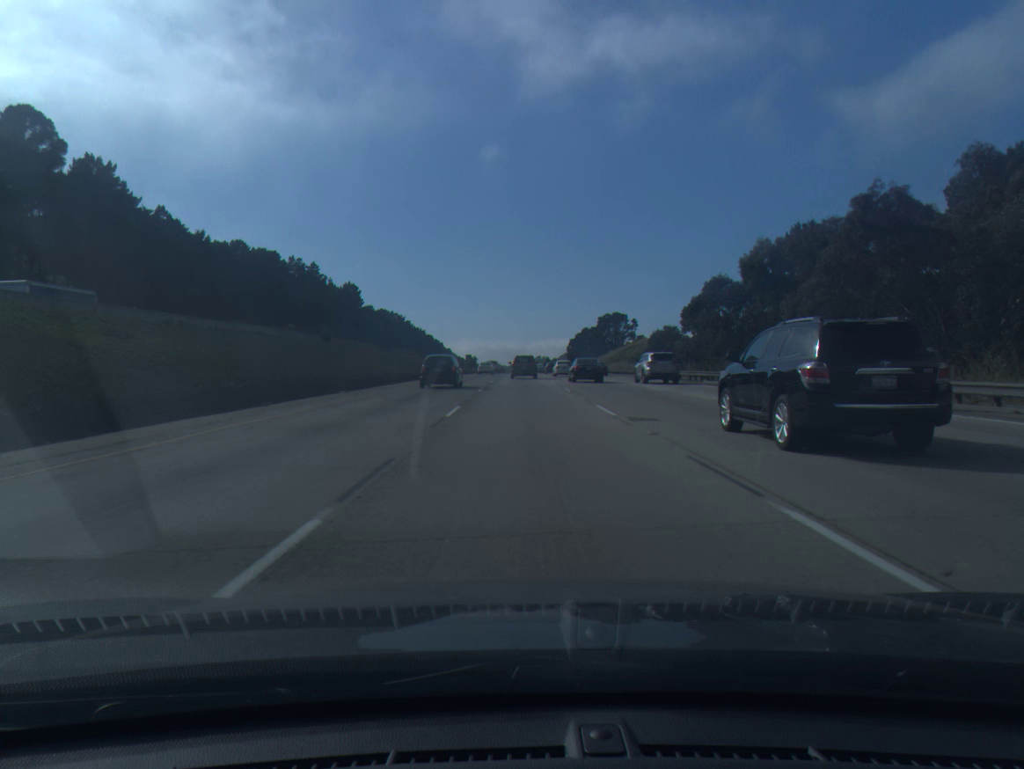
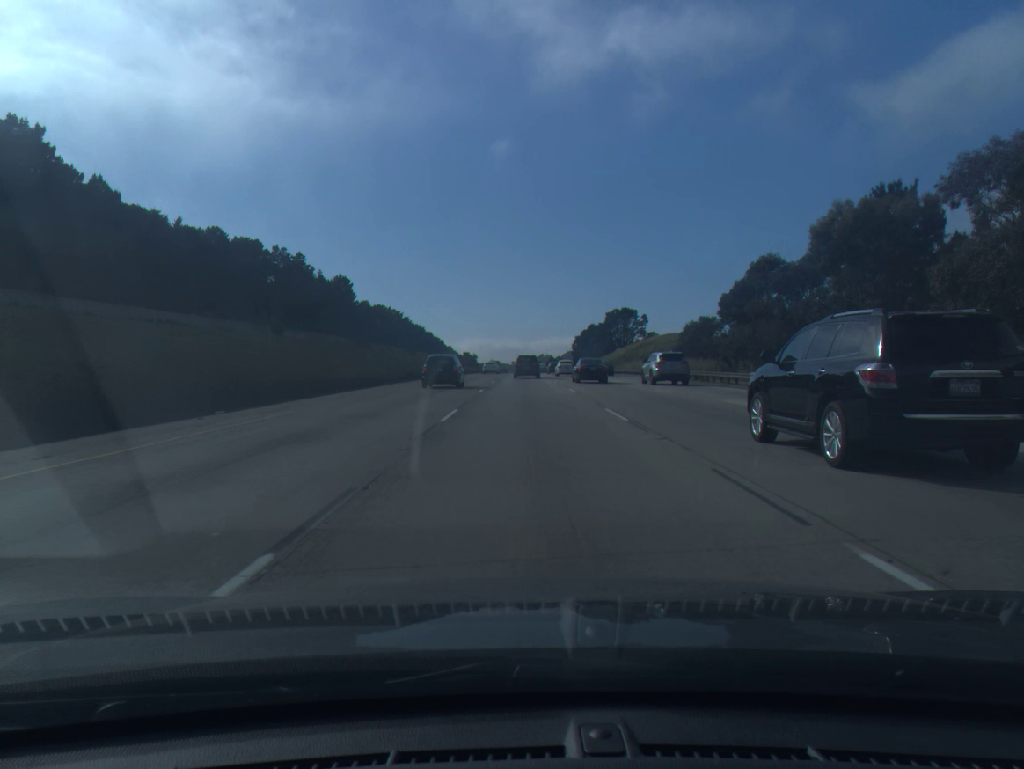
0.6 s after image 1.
(0.0, +15.9) m; 0°
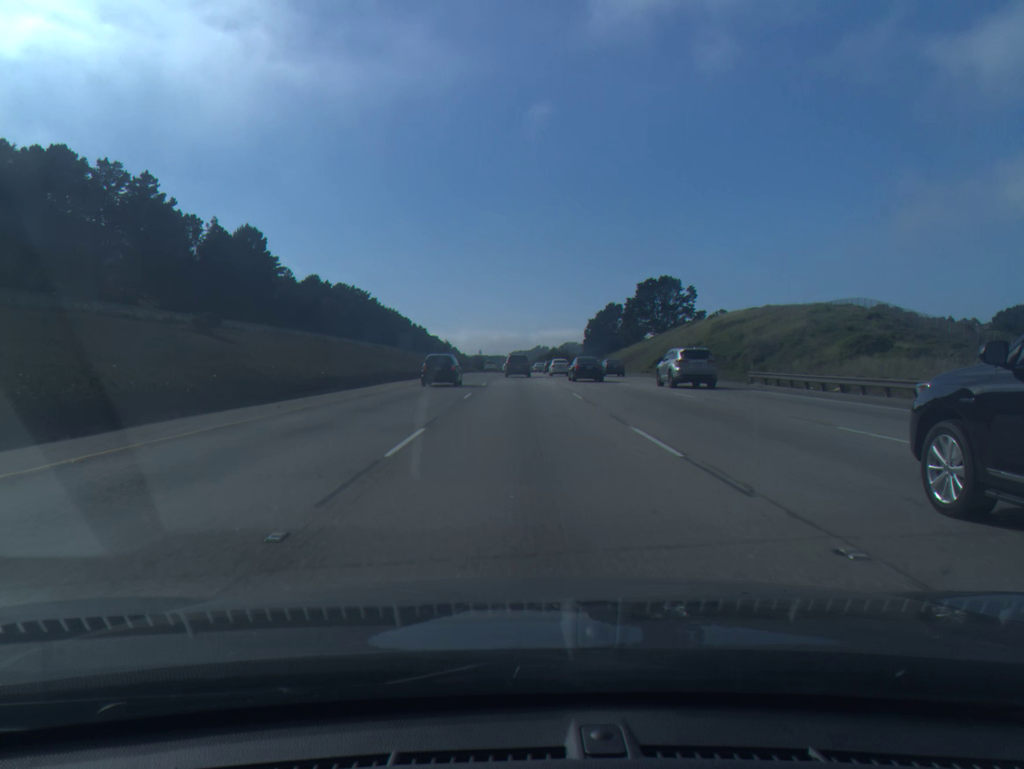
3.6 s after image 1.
(+0.1, +78.8) m; 0°
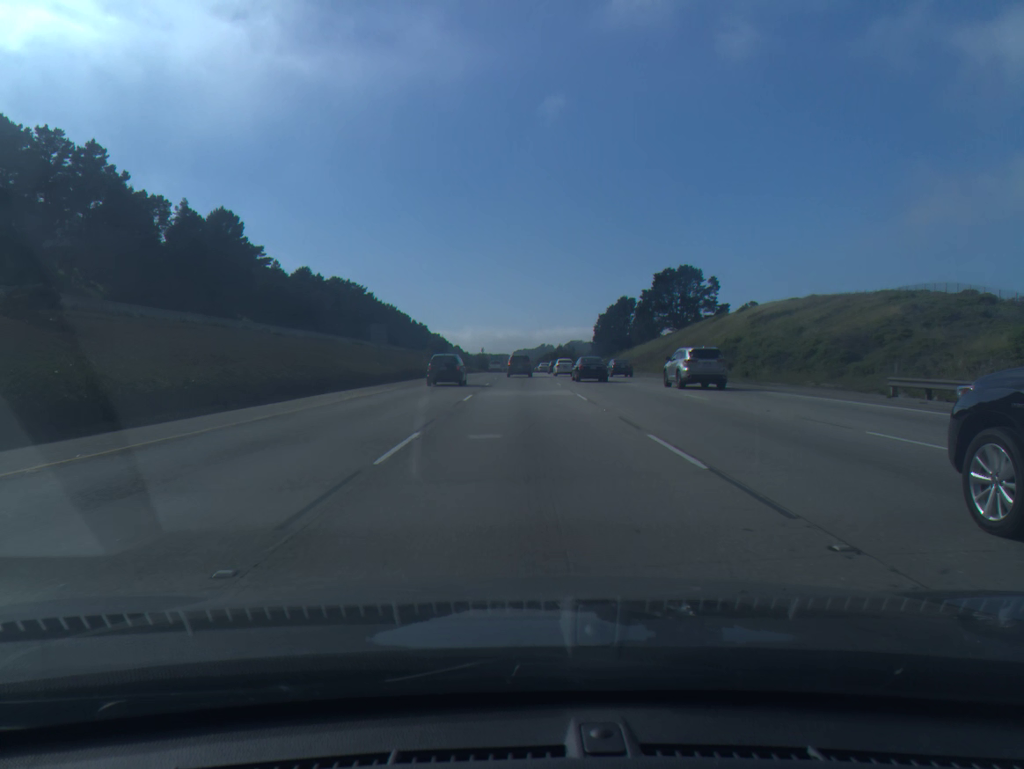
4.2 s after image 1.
(0.0, +15.7) m; 0°
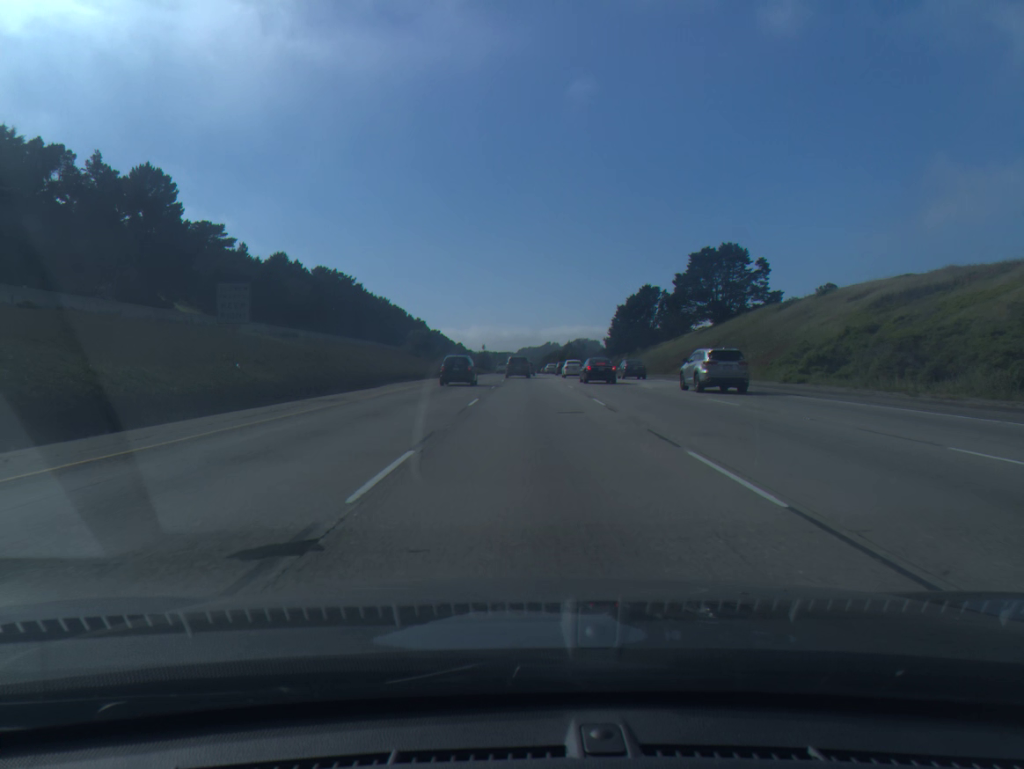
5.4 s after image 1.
(-0.2, +31.5) m; 0°
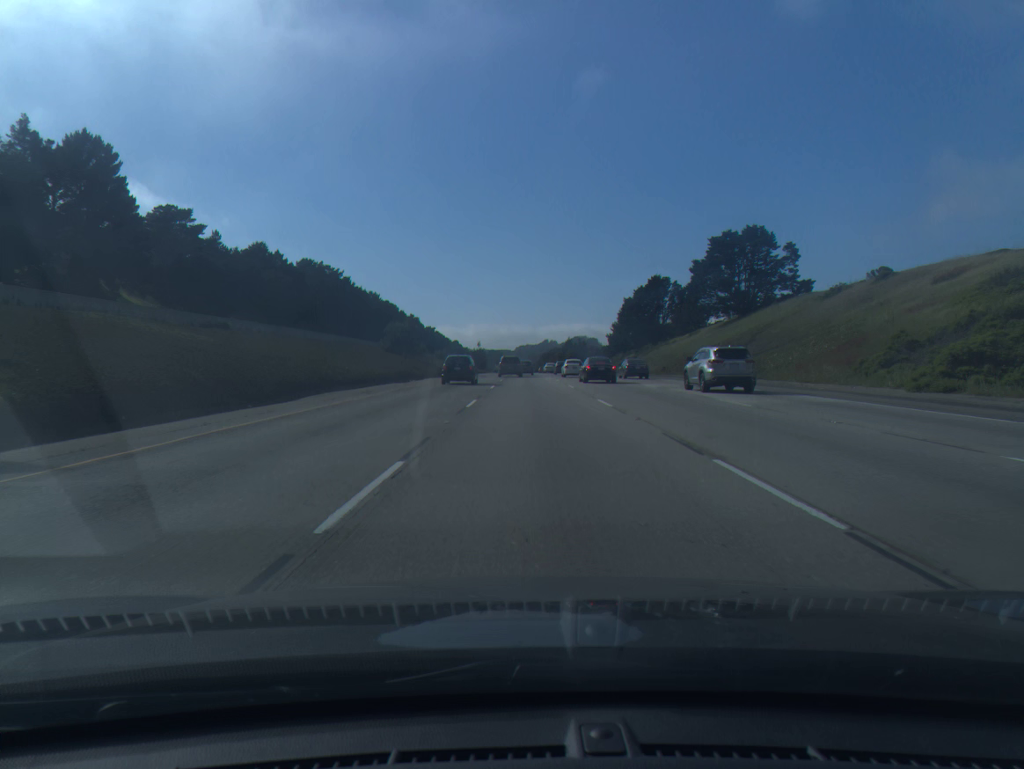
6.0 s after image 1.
(0.0, +15.8) m; 0°
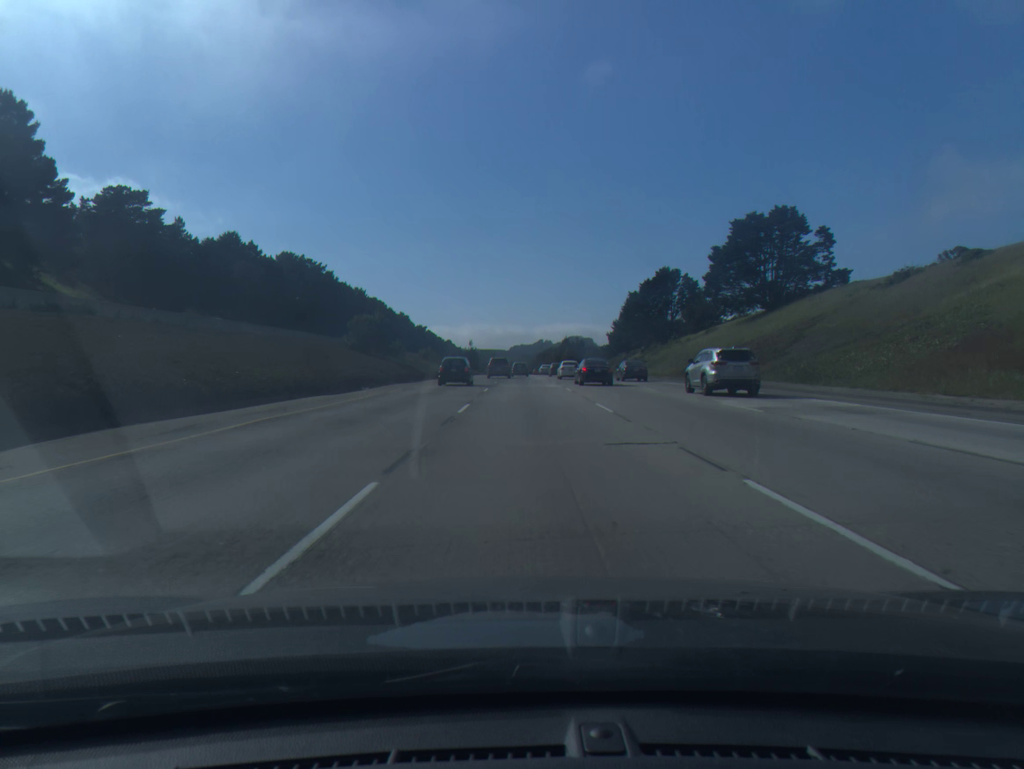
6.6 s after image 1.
(+0.1, +15.9) m; 0°
